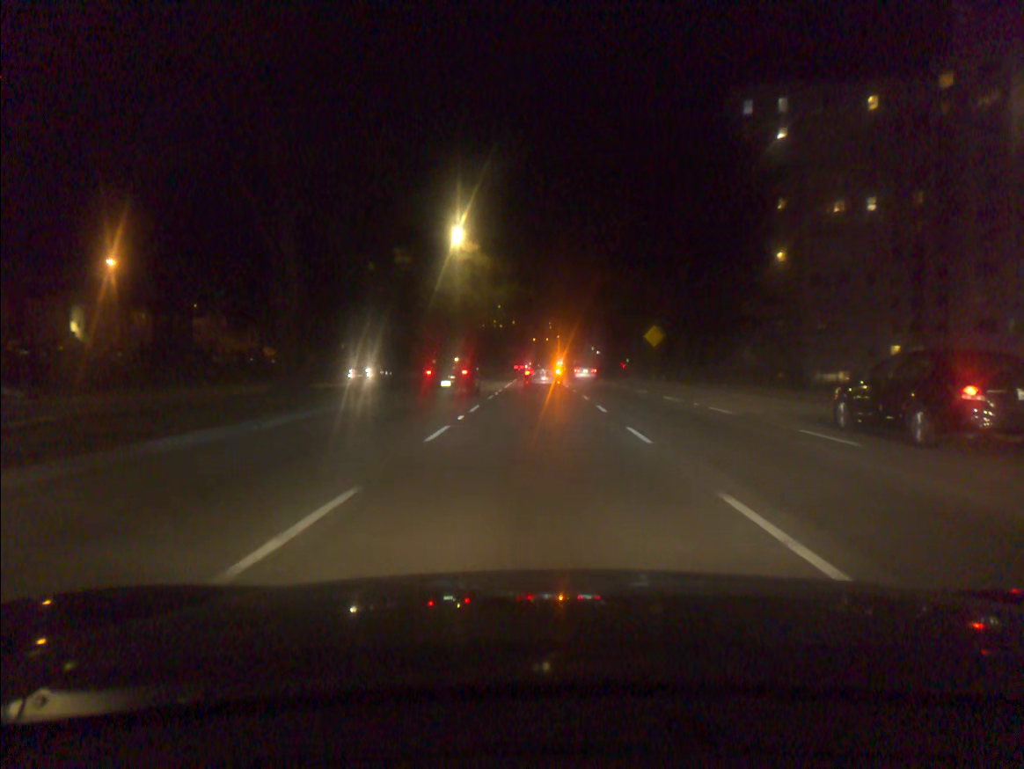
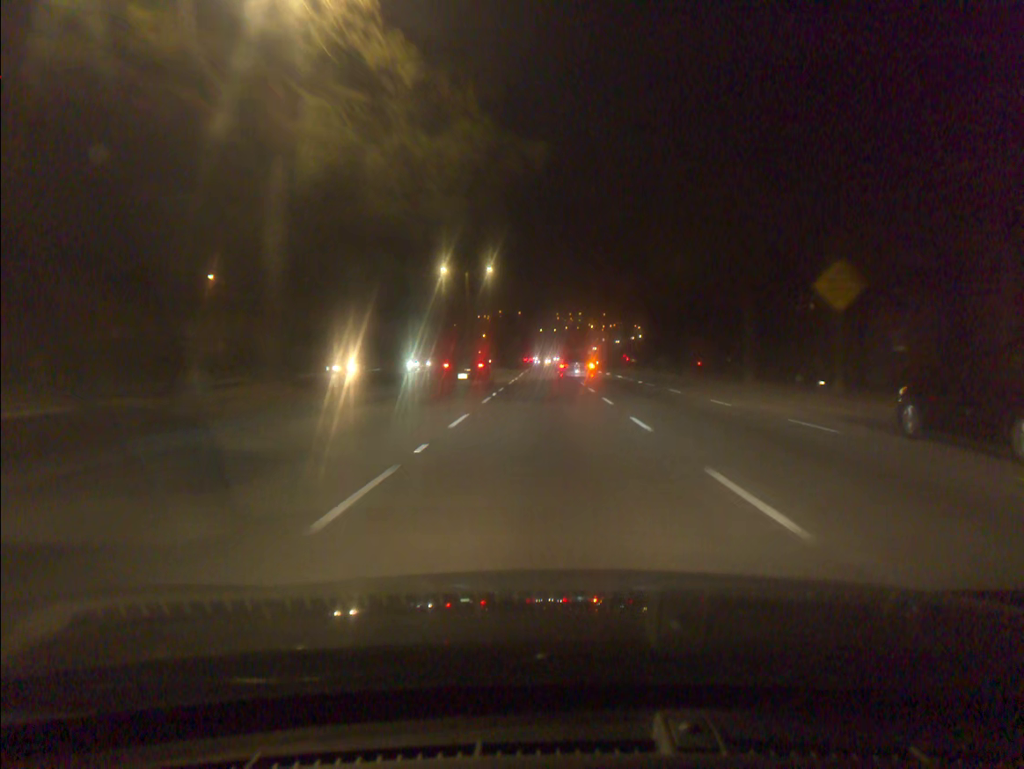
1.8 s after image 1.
(-0.2, +36.0) m; 0°
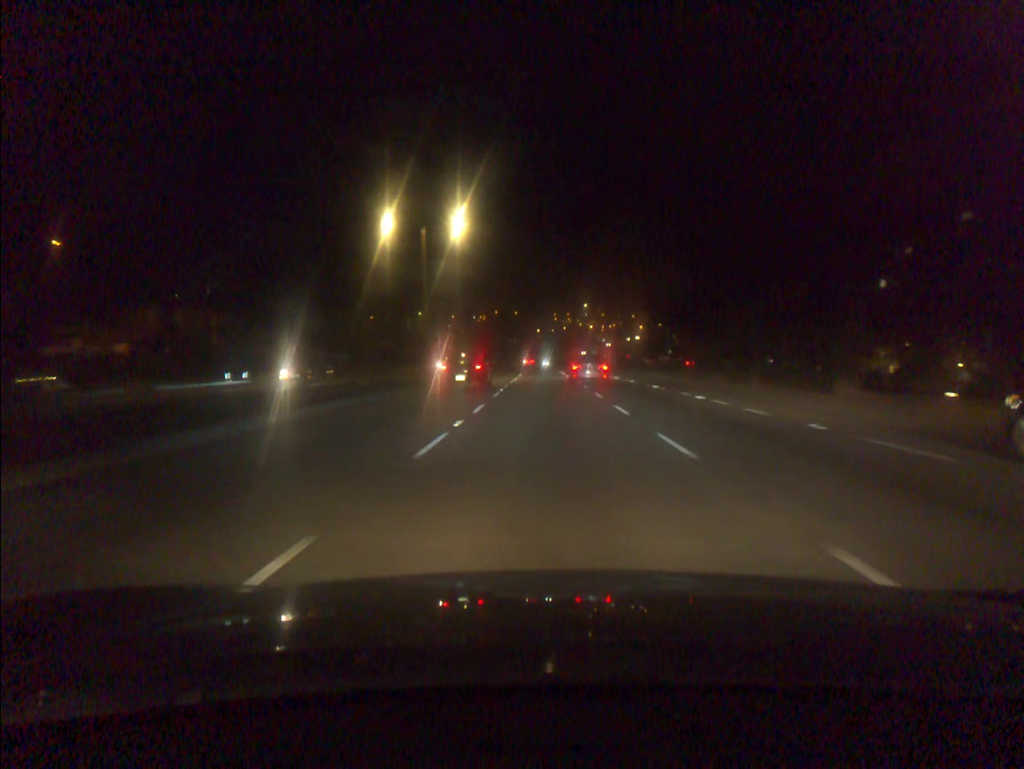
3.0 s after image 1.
(0.0, +25.6) m; 0°
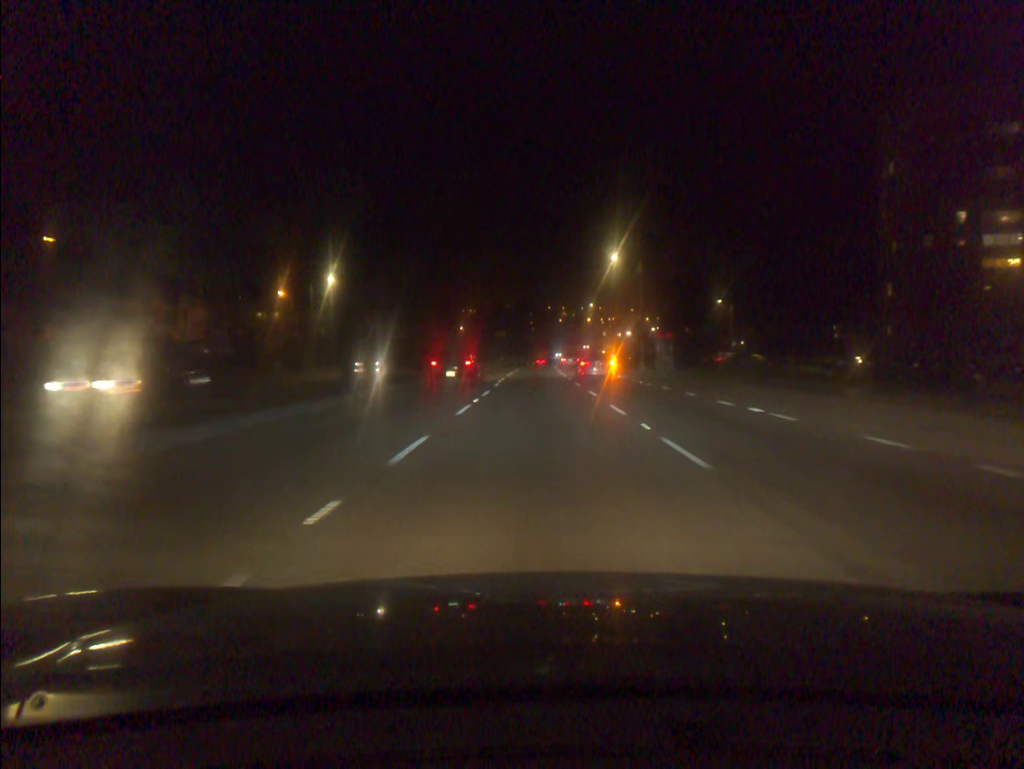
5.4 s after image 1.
(+0.1, +53.0) m; 0°
